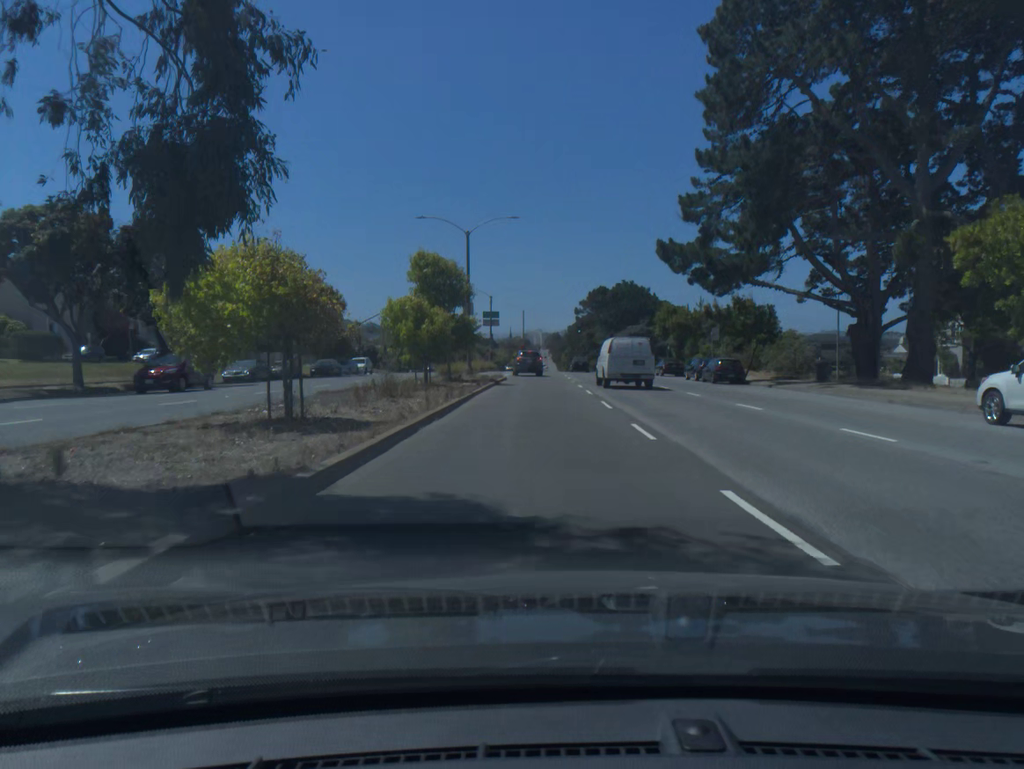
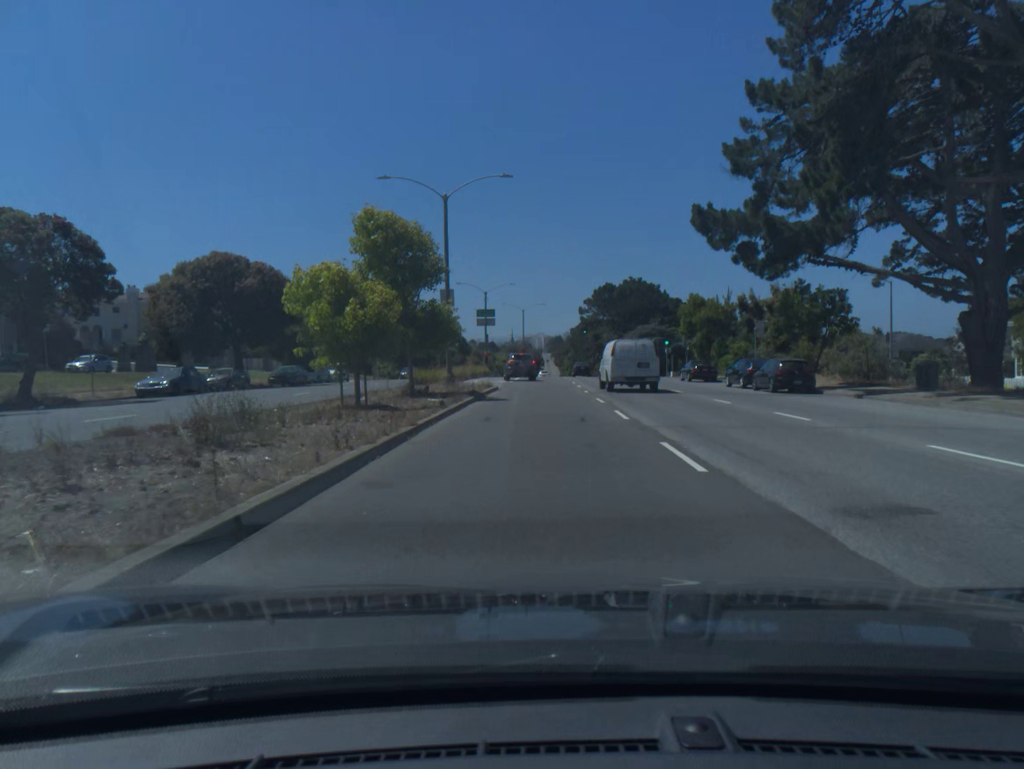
(0.0, +10.8) m; 0°
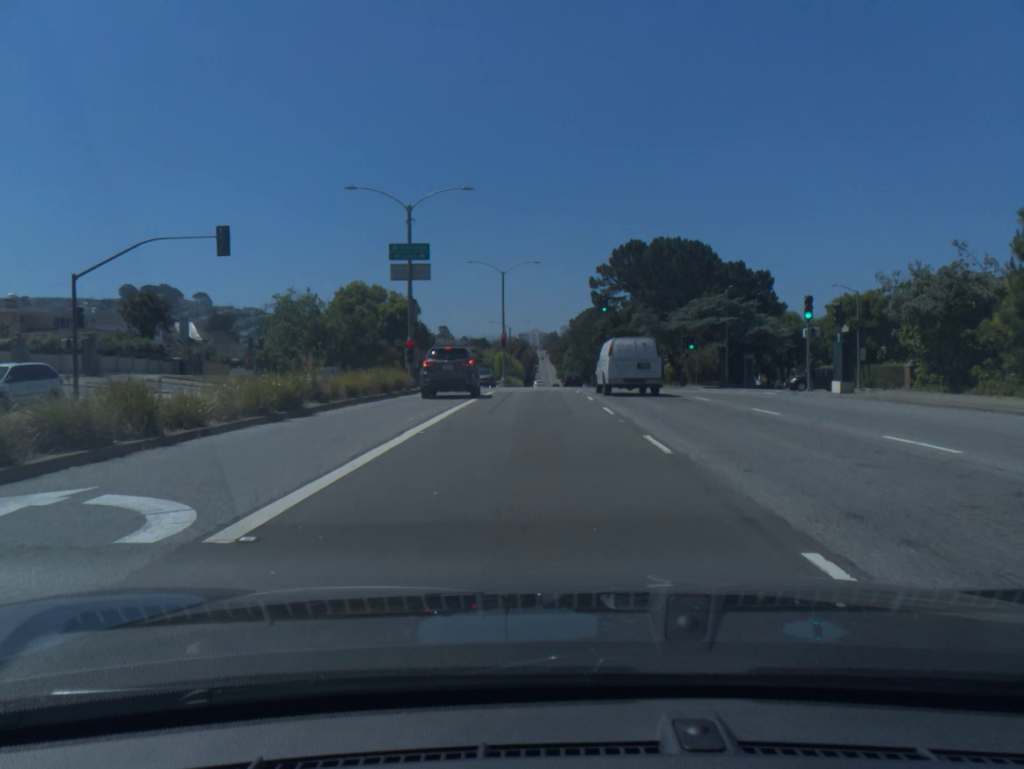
(+0.1, +42.4) m; 0°
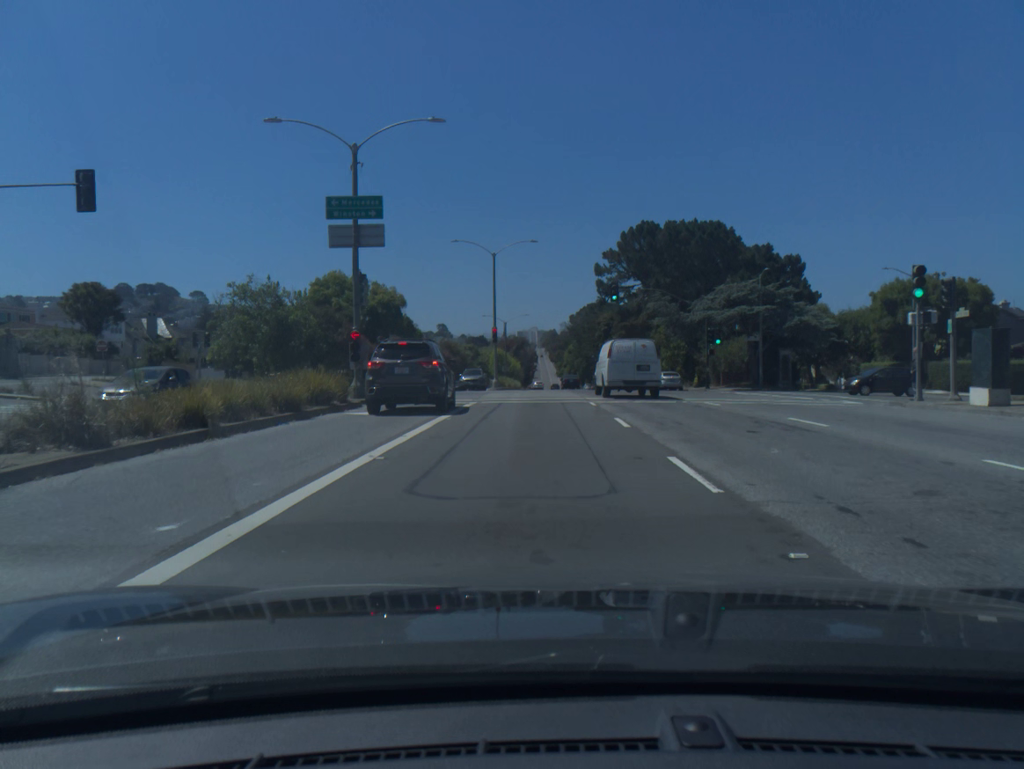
(0.0, +10.4) m; 0°
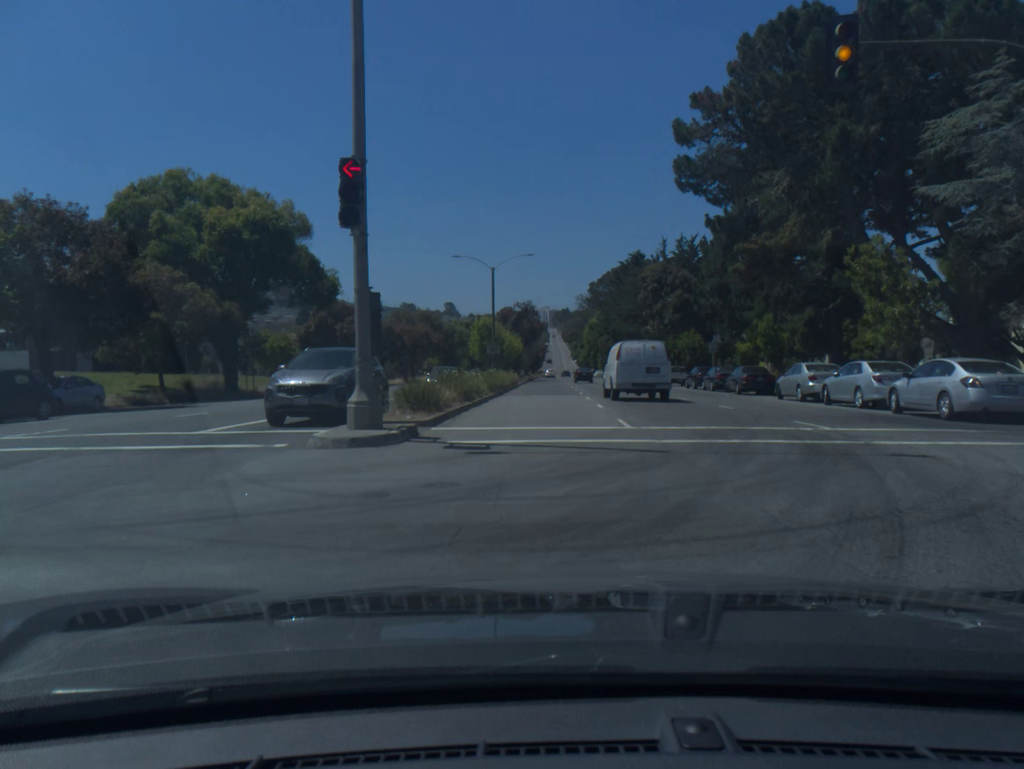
(-0.1, +41.2) m; -1°
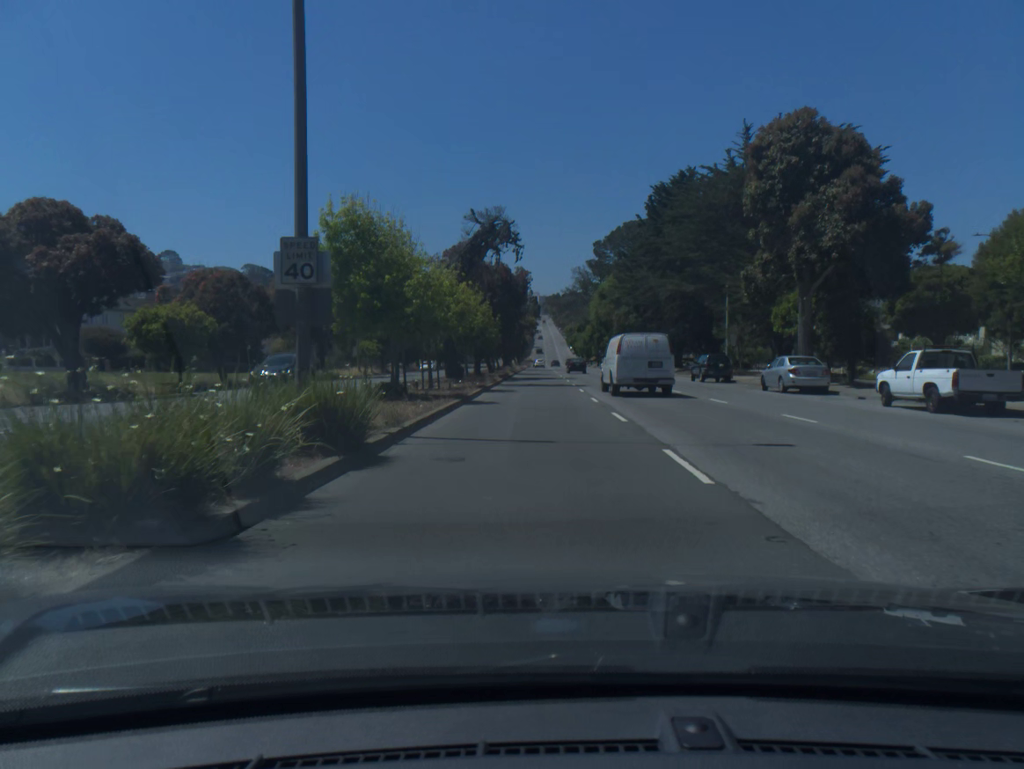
(+0.2, +43.6) m; +1°
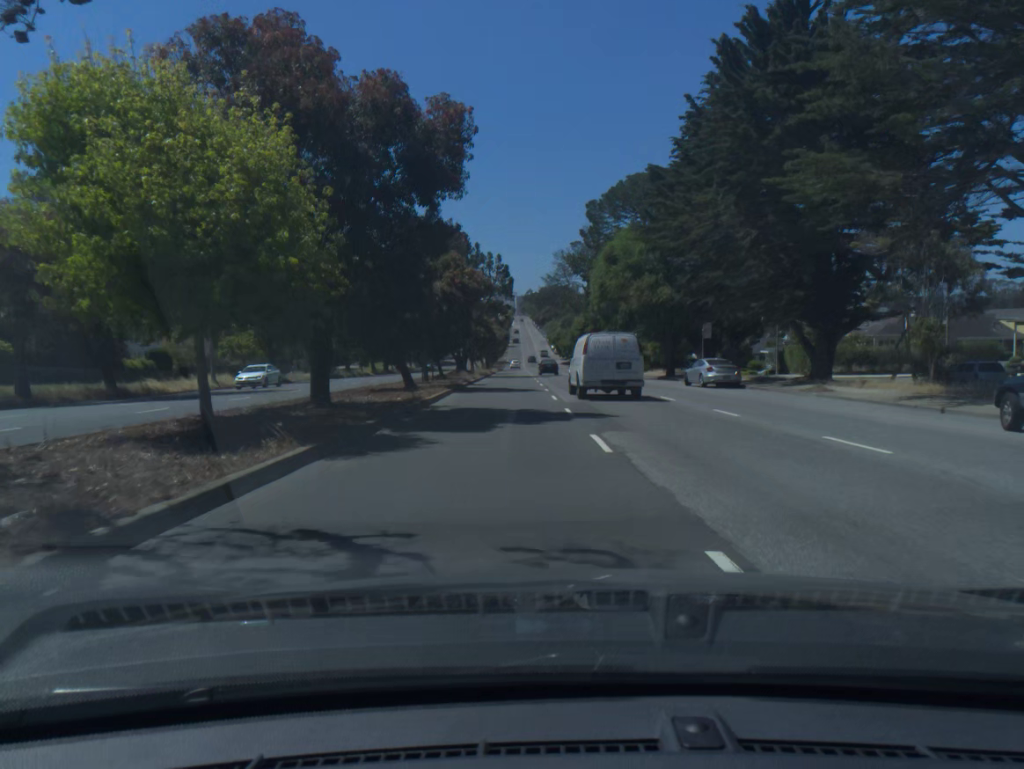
(+0.3, +34.4) m; +2°
